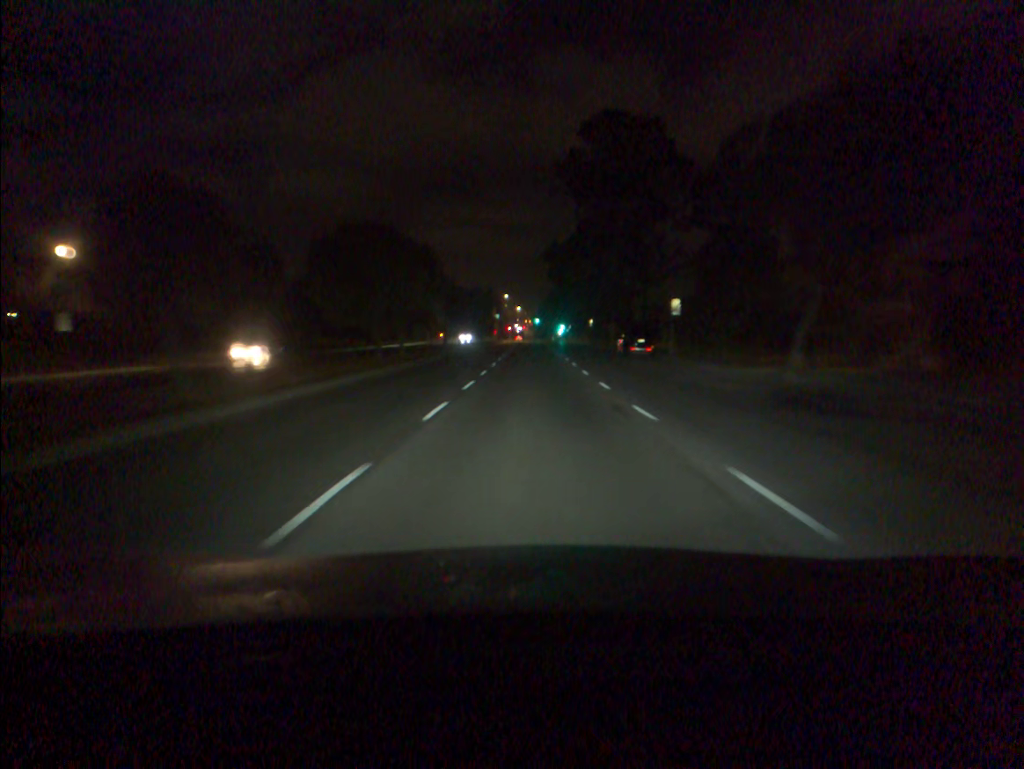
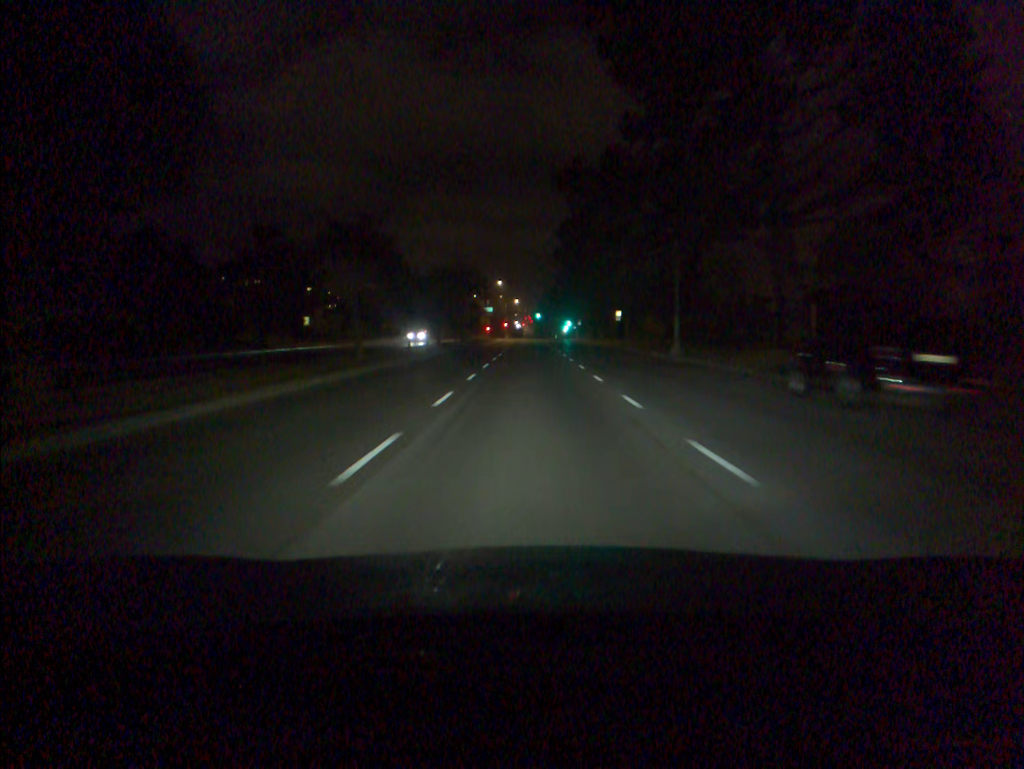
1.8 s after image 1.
(0.0, +34.5) m; 0°
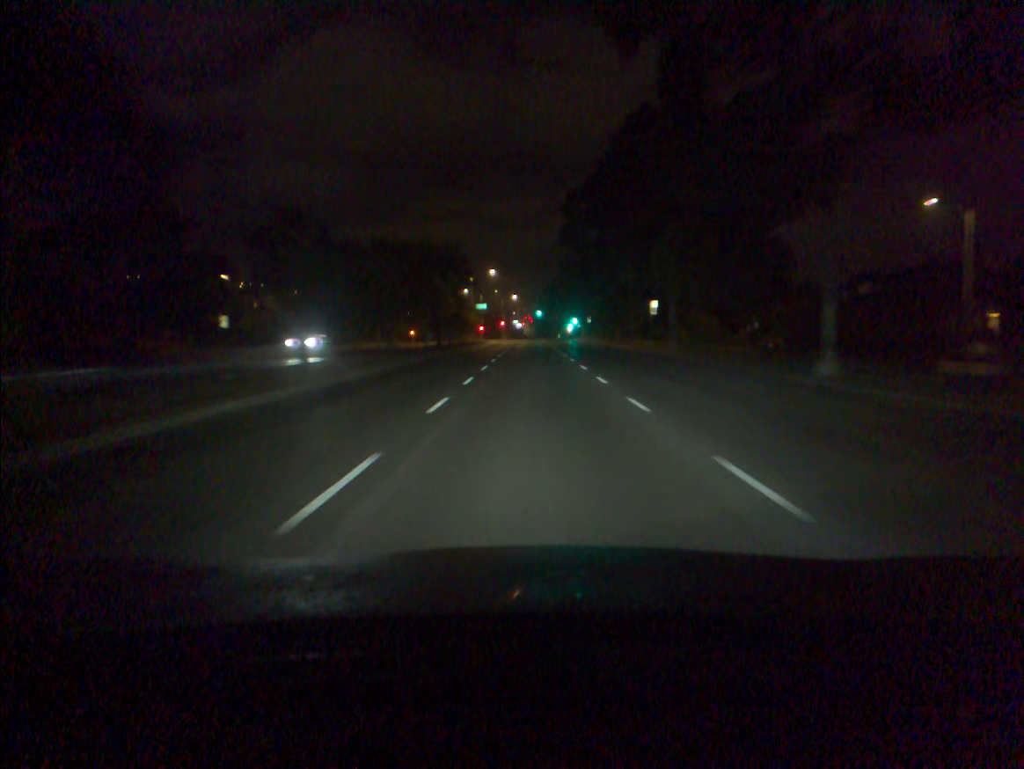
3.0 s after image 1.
(+0.1, +23.1) m; 0°
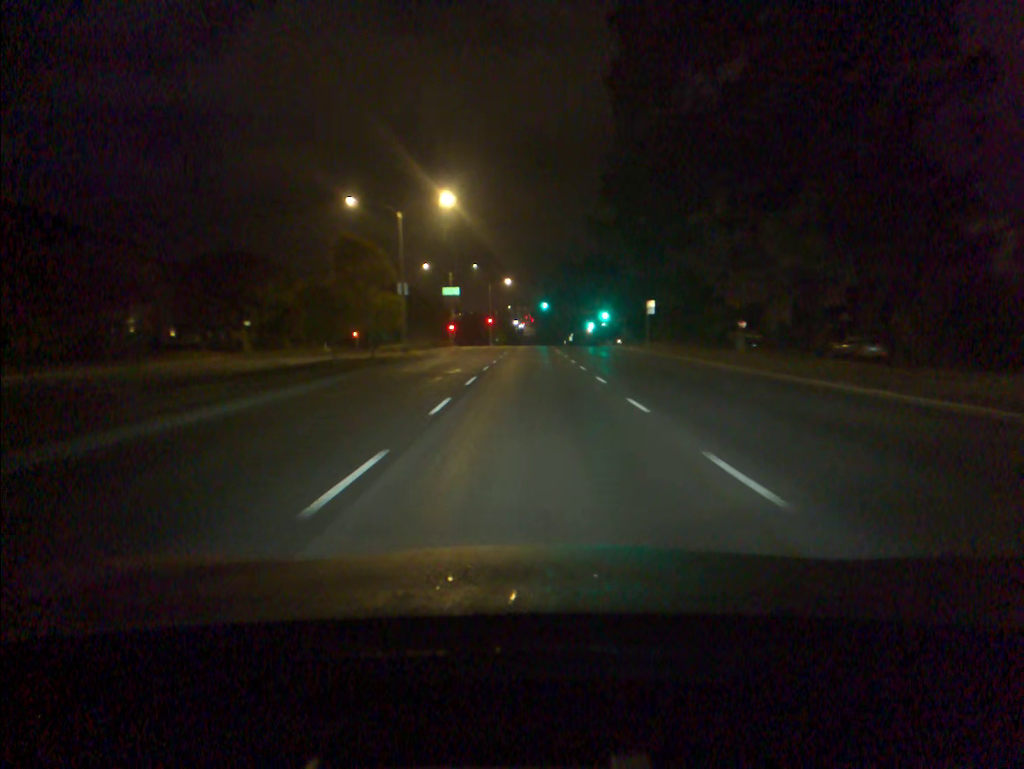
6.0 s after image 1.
(-0.1, +57.7) m; 0°
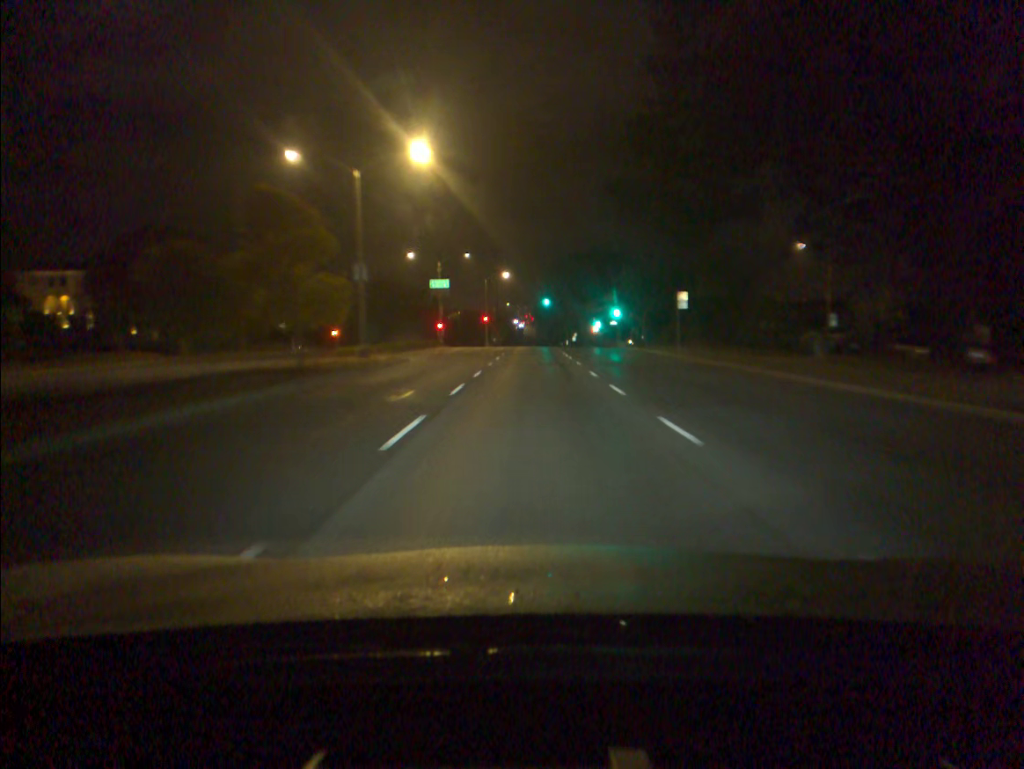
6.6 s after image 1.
(0.0, +11.5) m; 0°
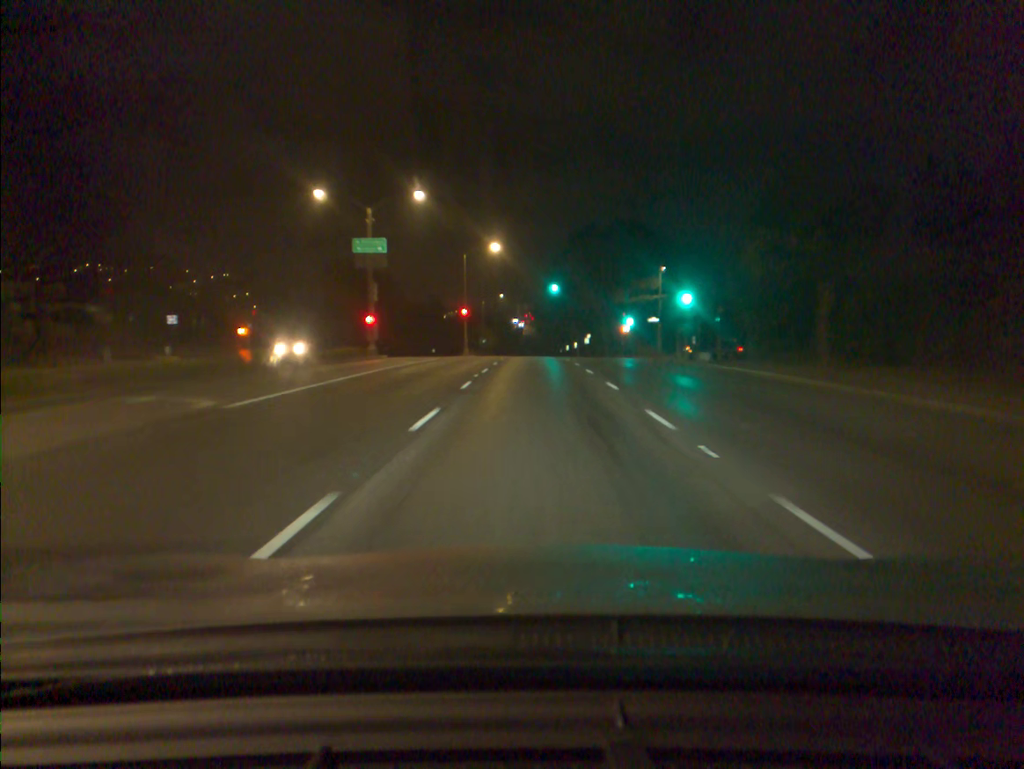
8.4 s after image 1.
(-0.1, +34.5) m; 0°
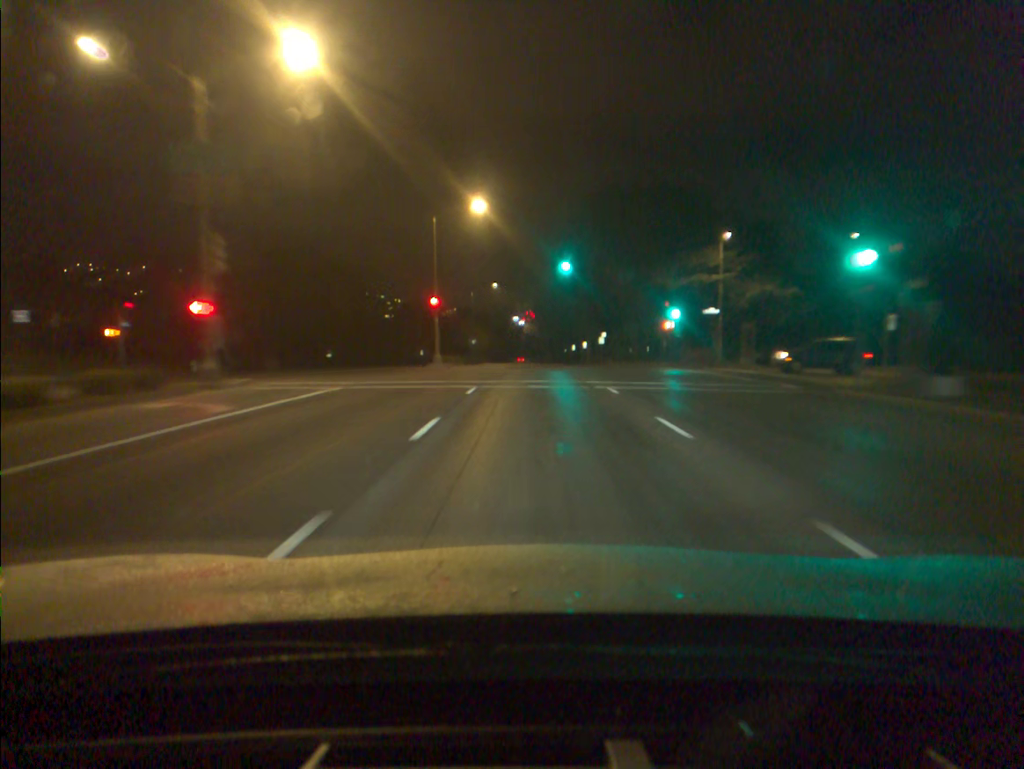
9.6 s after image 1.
(0.0, +22.9) m; 0°
